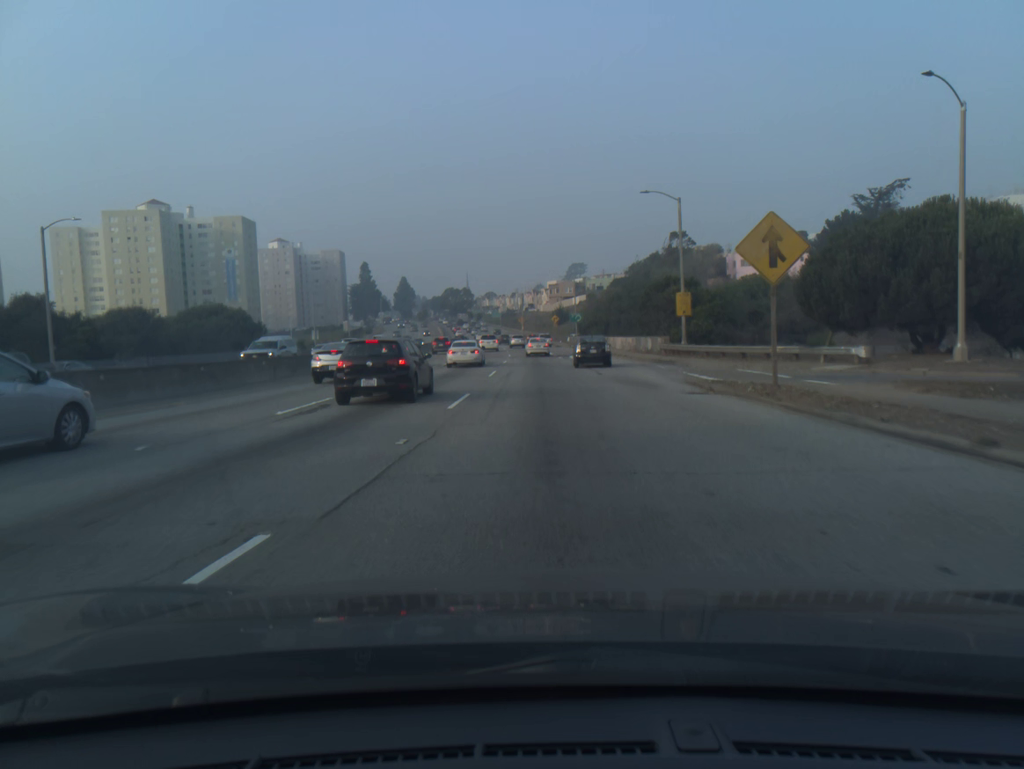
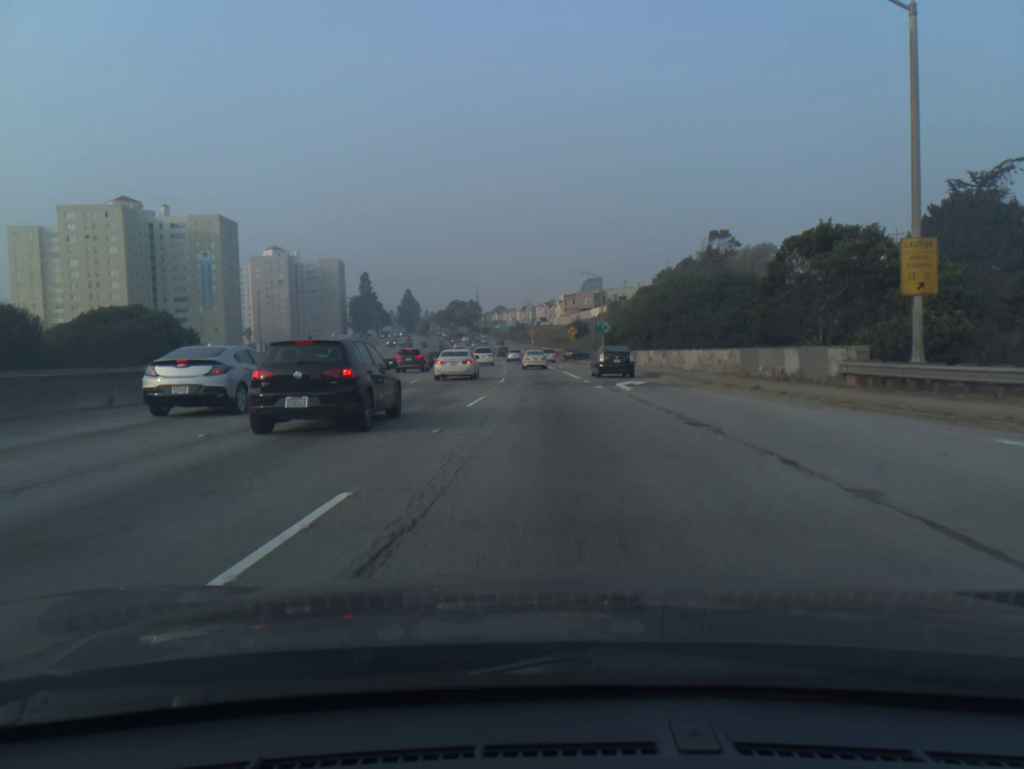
(-0.2, +28.0) m; -1°
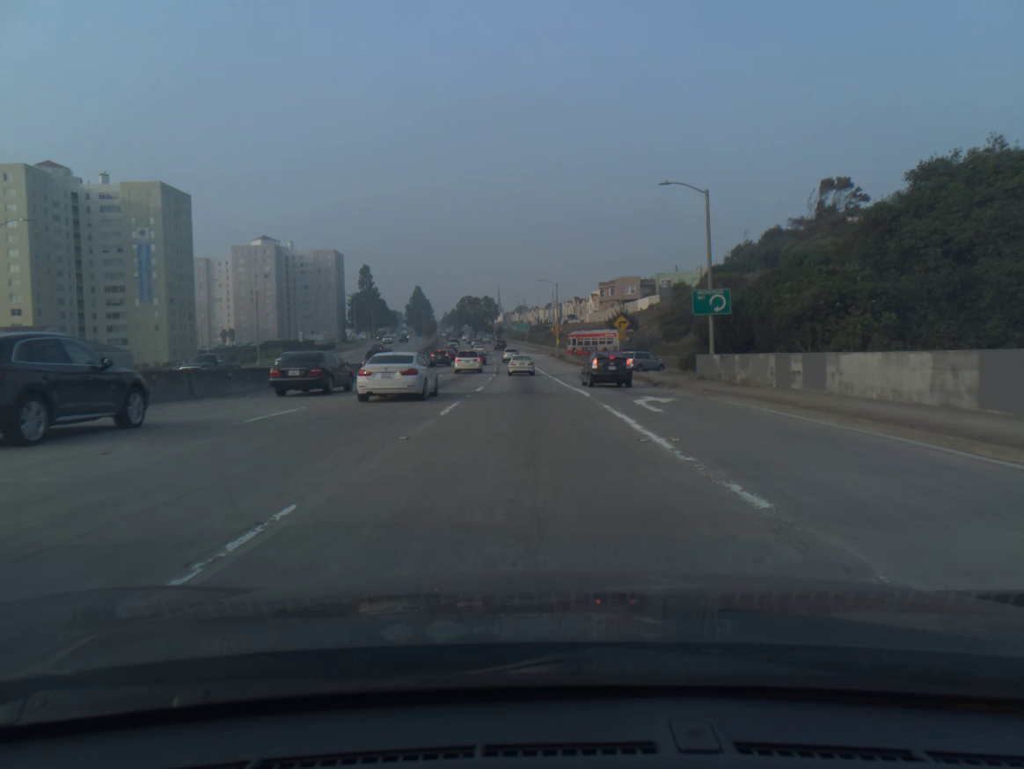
(-0.2, +46.5) m; -2°
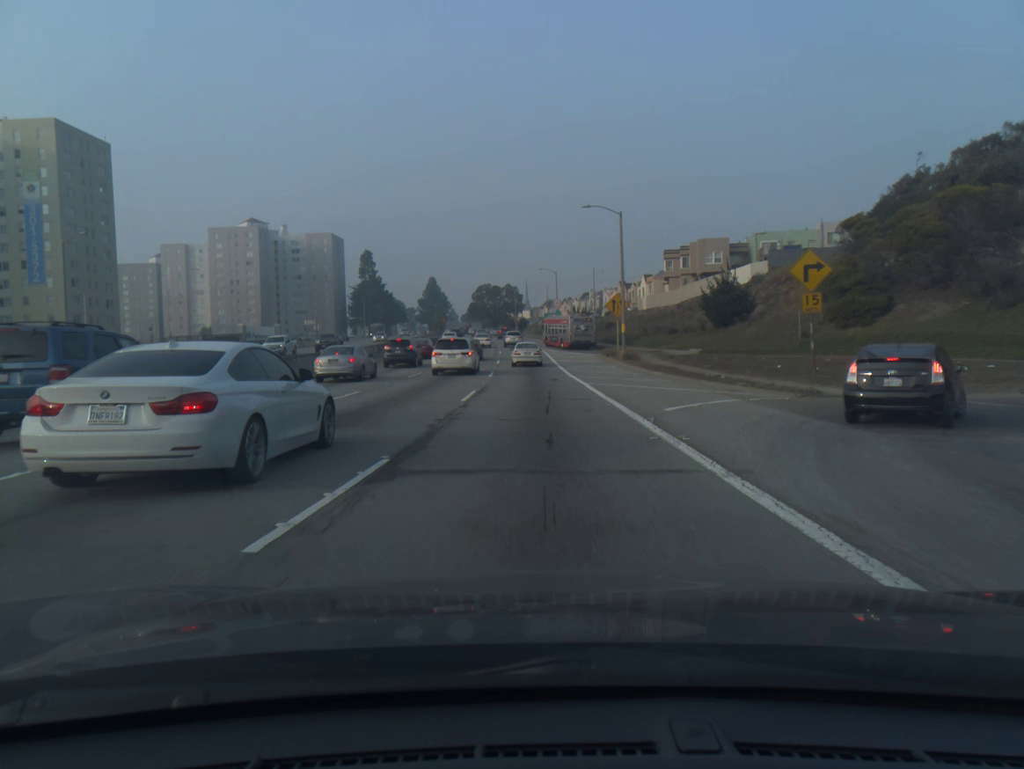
(-1.0, +46.8) m; -2°
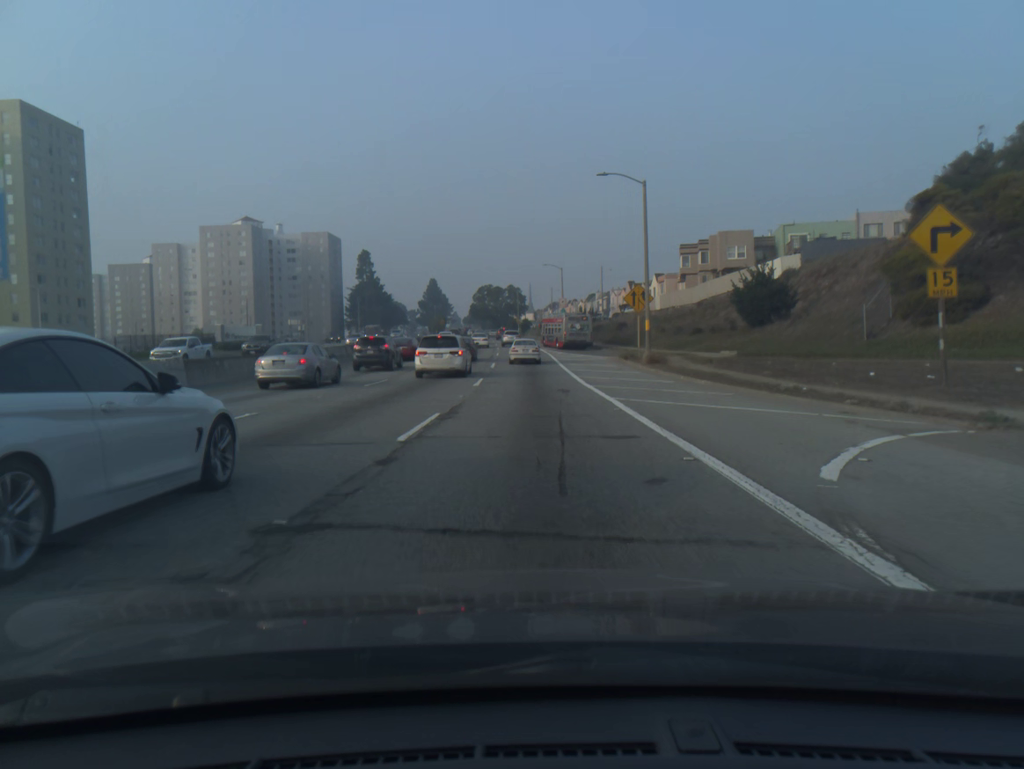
(0.0, +9.3) m; 0°
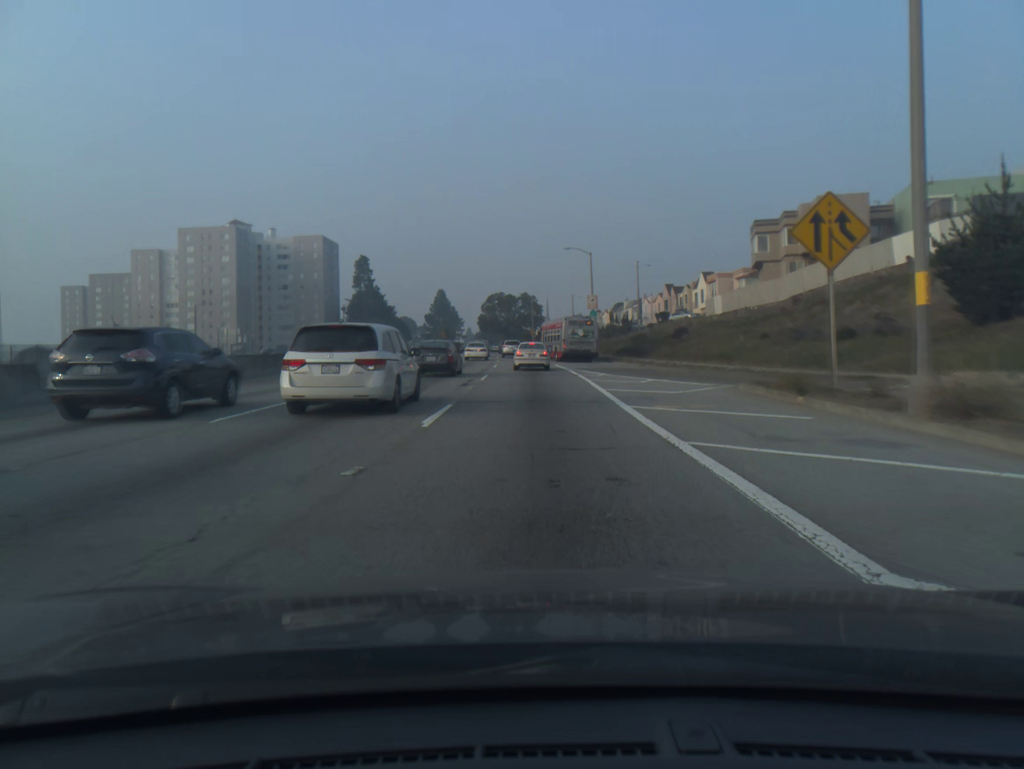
(-0.3, +27.0) m; -1°
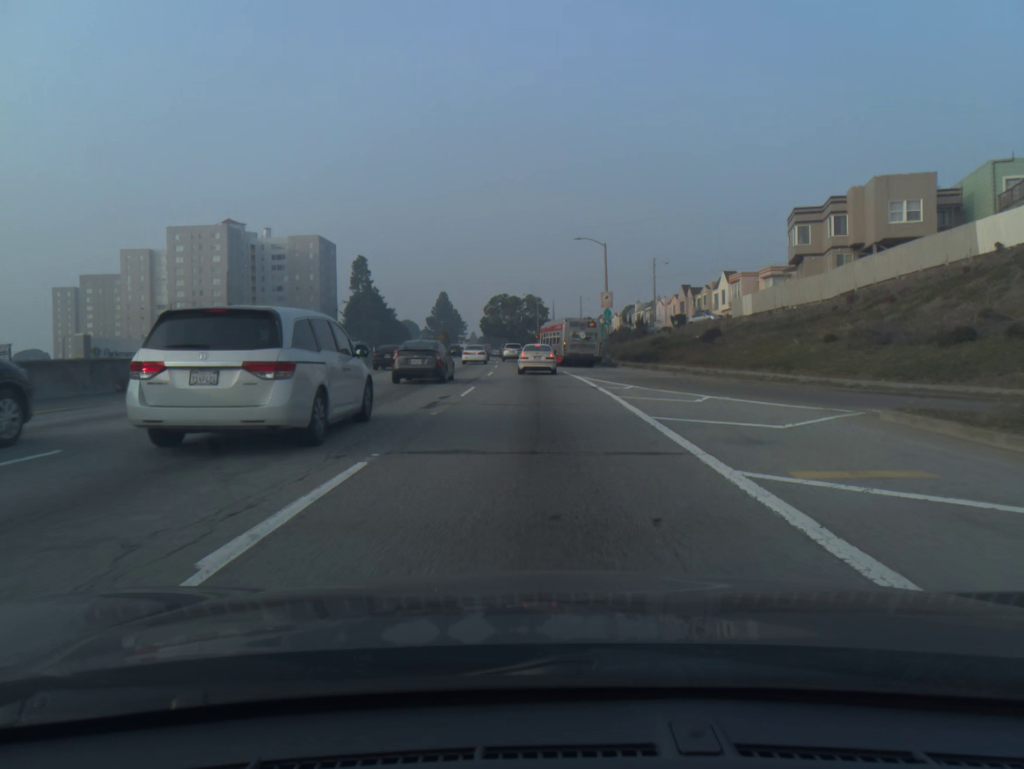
(0.0, +8.6) m; 0°
